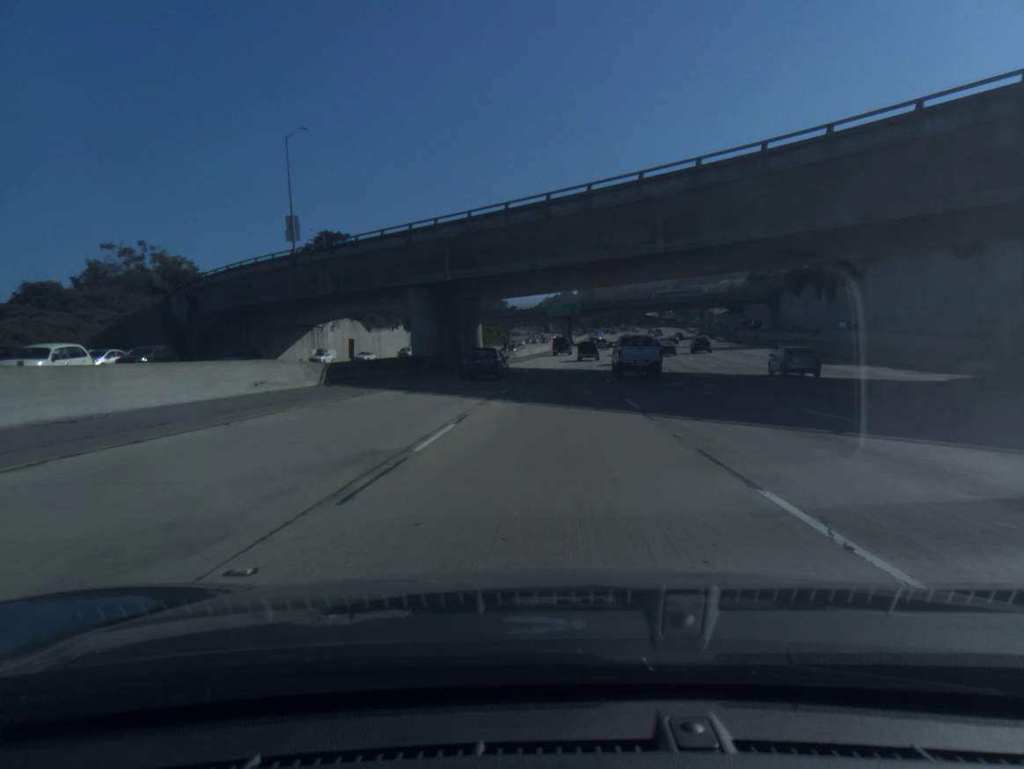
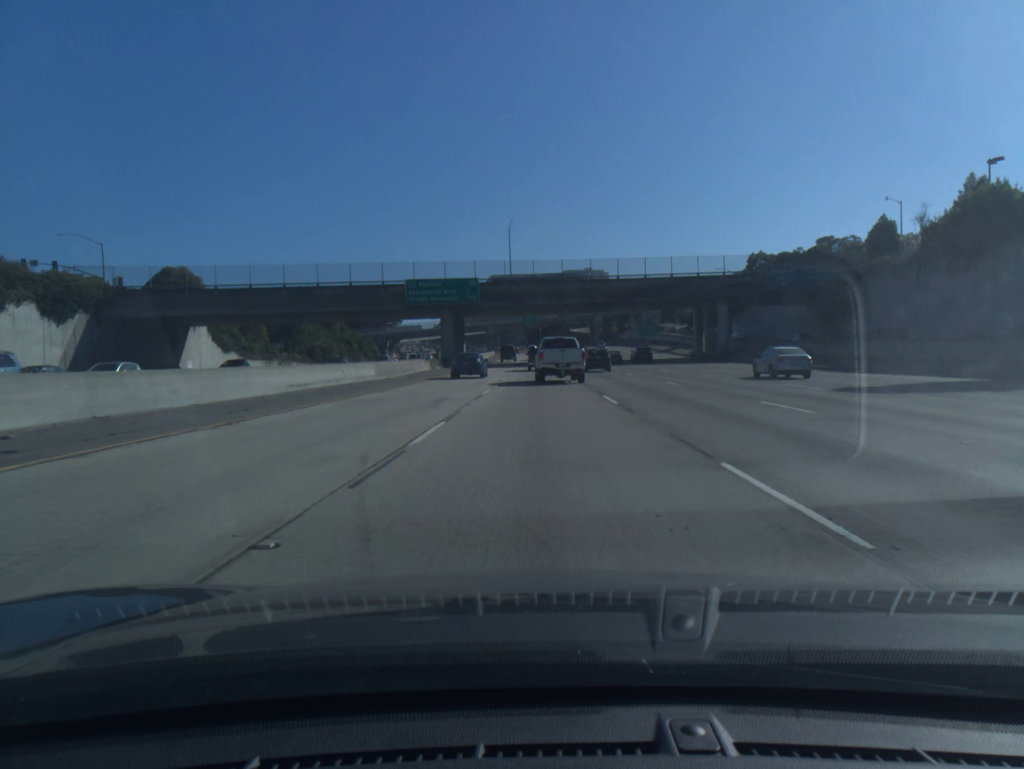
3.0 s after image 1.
(+5.5, +85.9) m; +7°
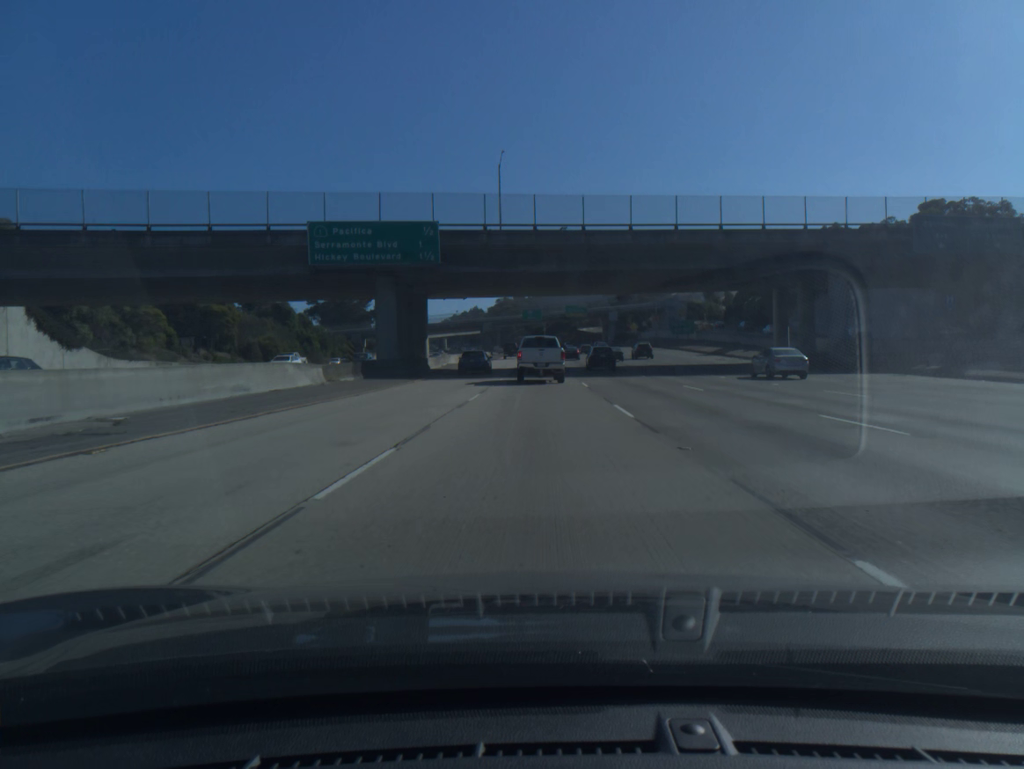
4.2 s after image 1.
(0.0, +33.4) m; 0°
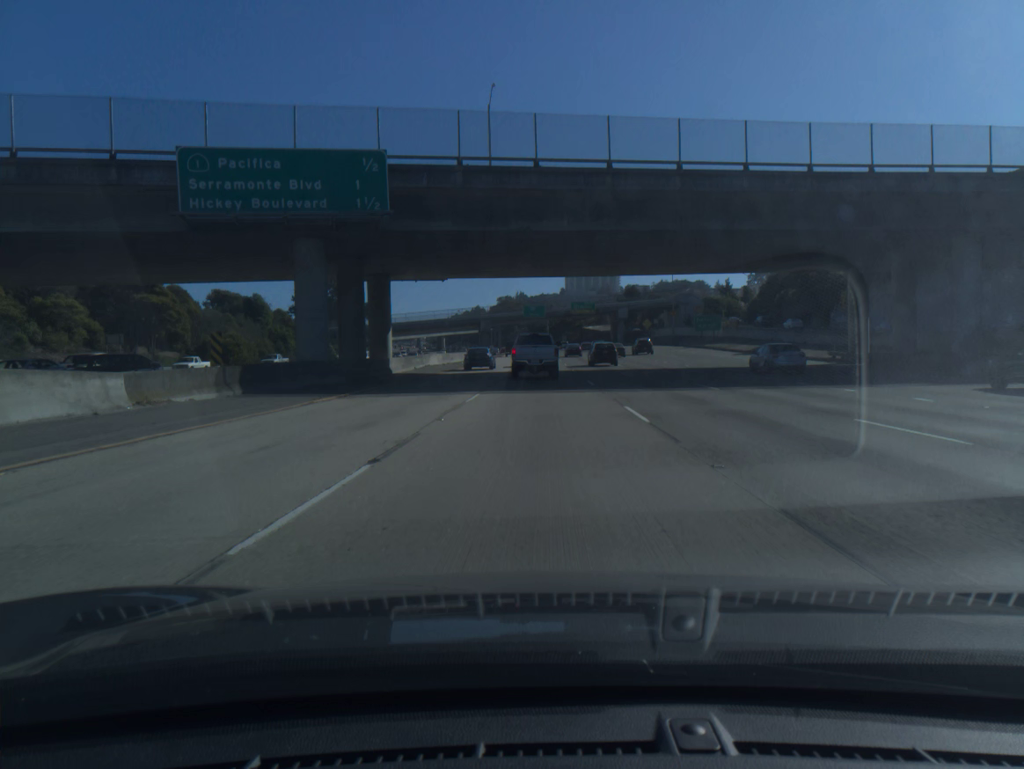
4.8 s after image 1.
(0.0, +16.4) m; 0°
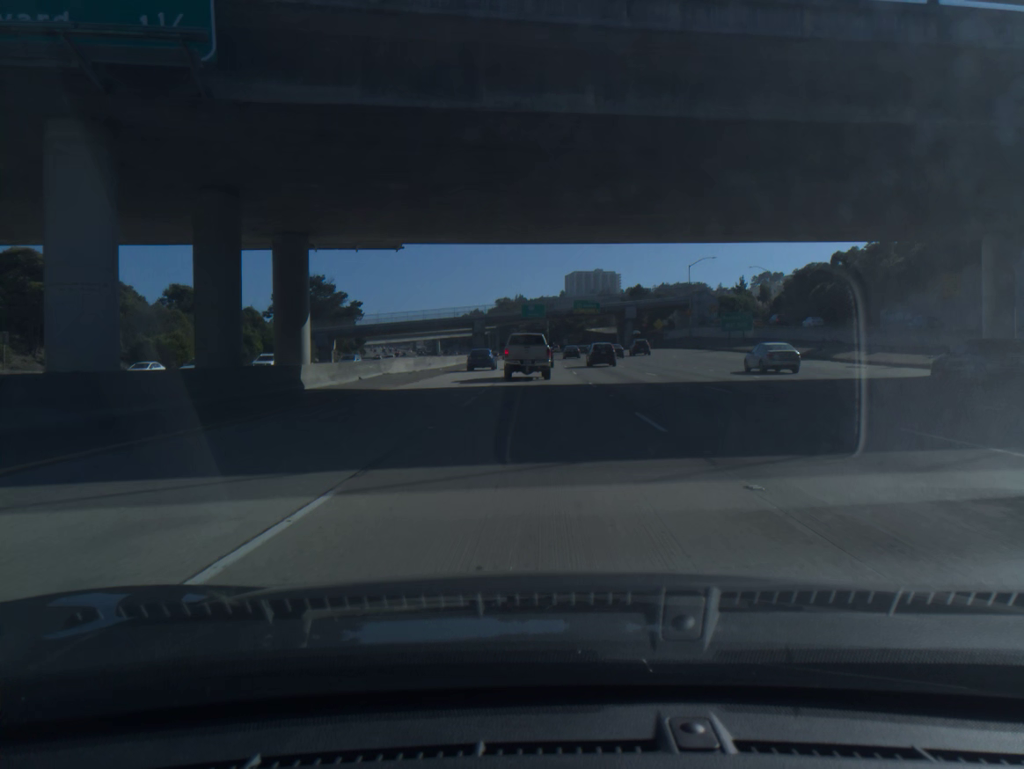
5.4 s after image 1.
(0.0, +16.2) m; 0°
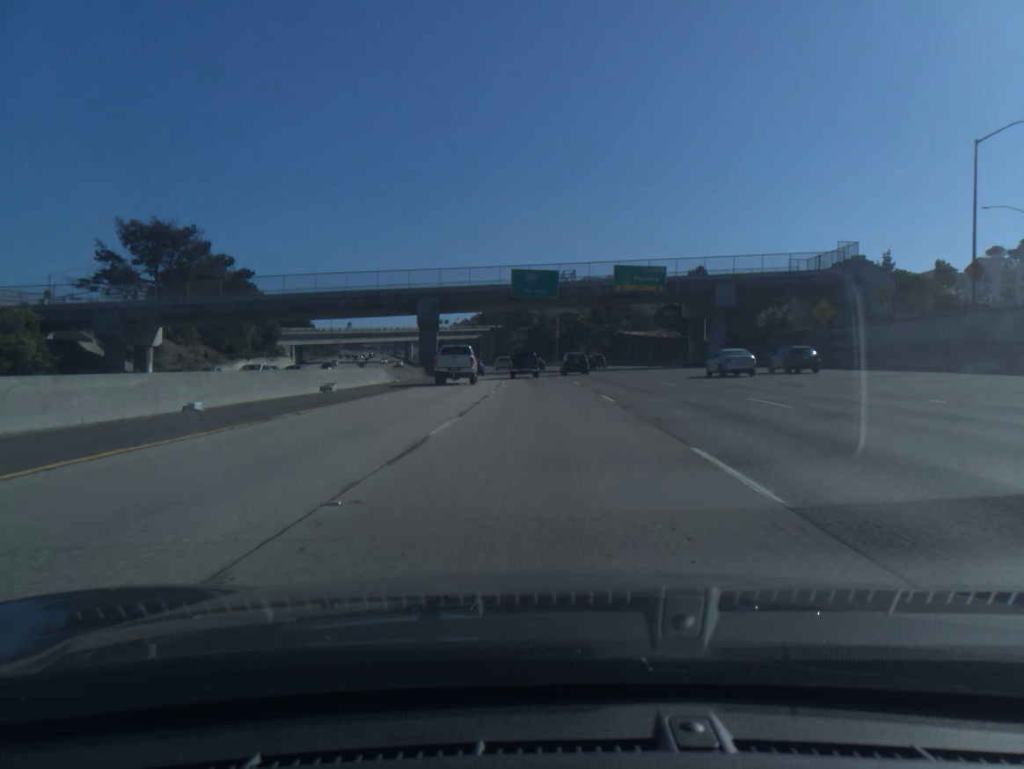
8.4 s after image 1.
(0.0, +78.4) m; 0°
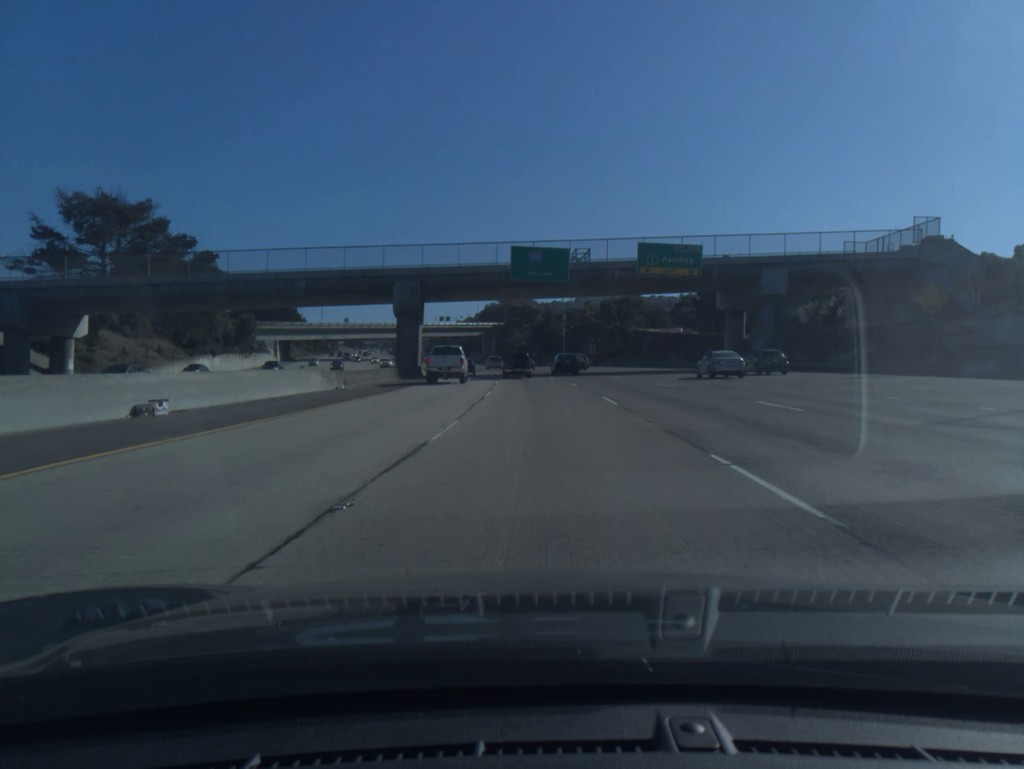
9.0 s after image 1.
(0.0, +15.3) m; 0°
